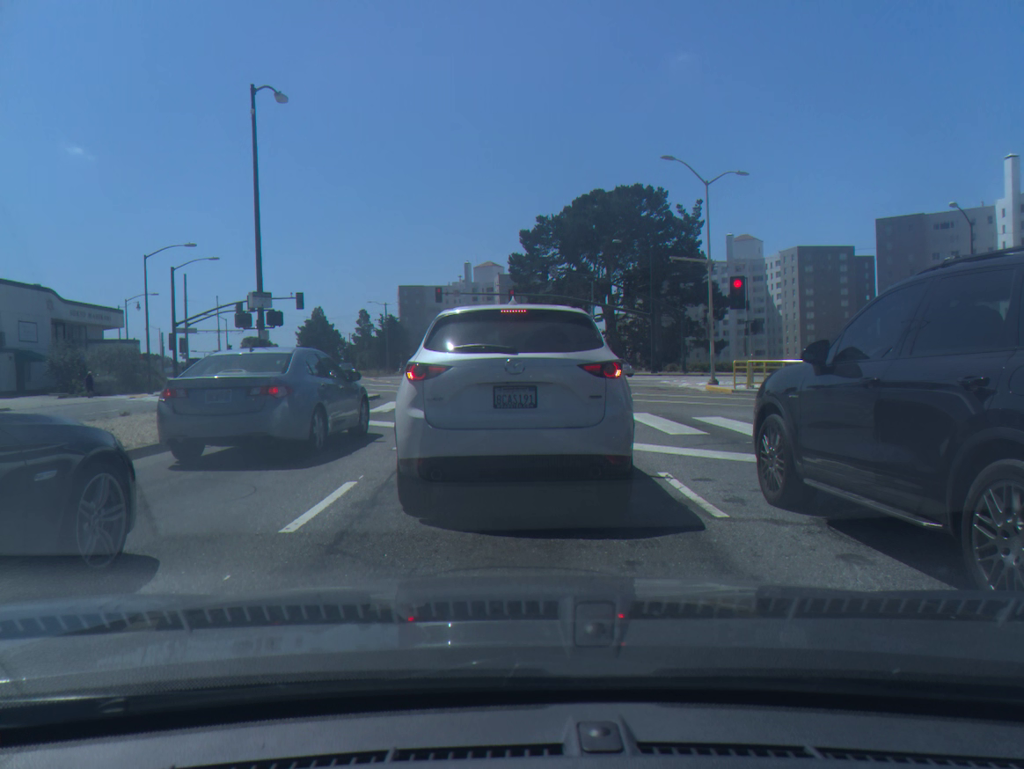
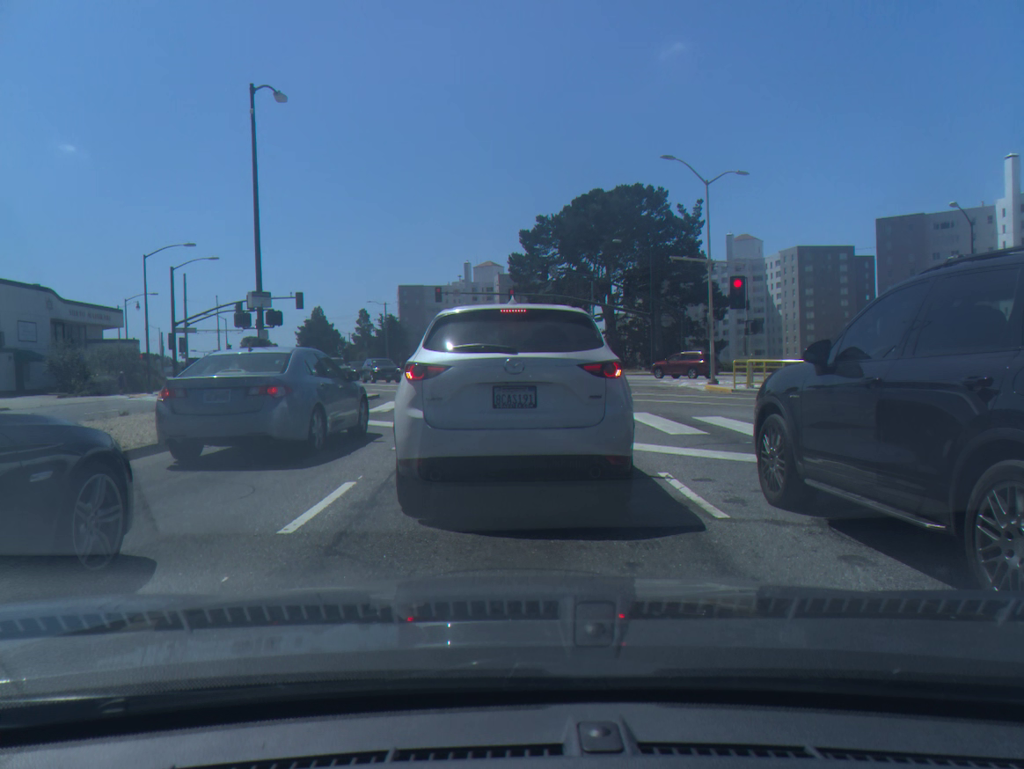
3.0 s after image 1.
(0.0, 0.0) m; 0°
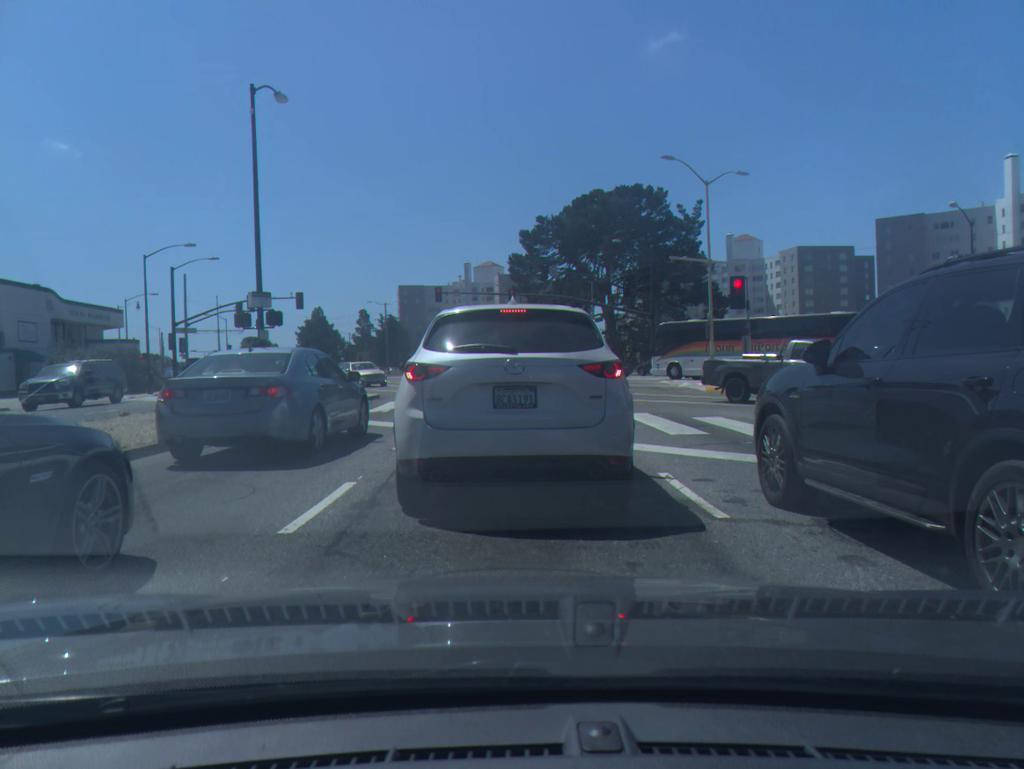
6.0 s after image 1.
(0.0, 0.0) m; 0°
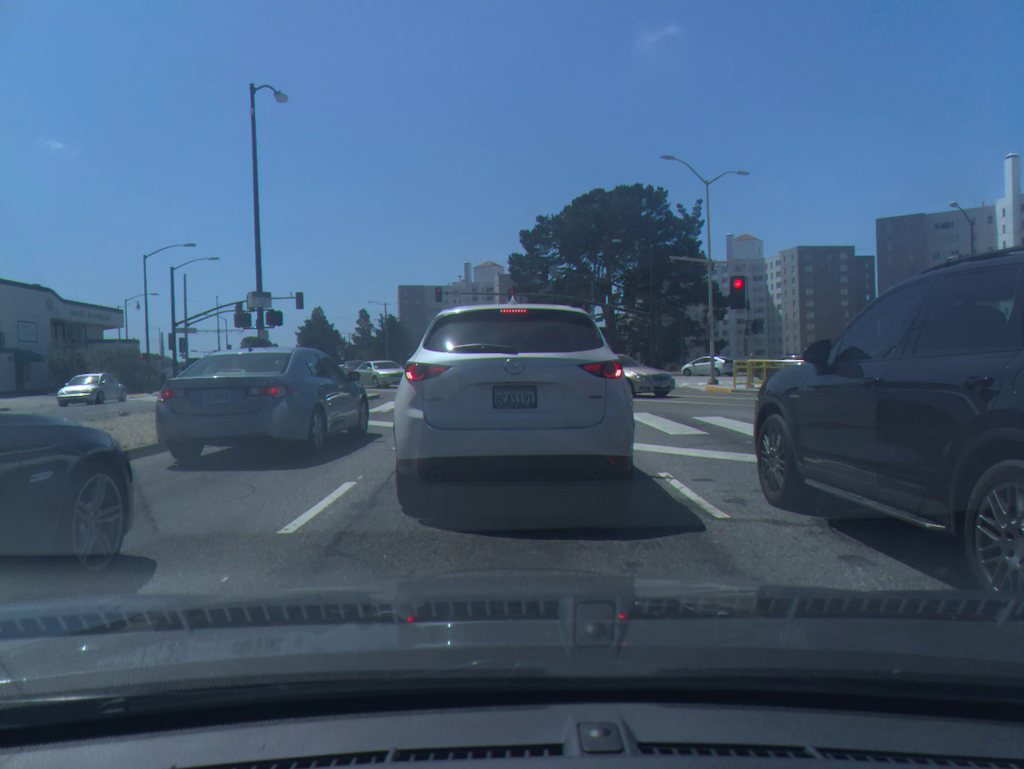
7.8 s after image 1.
(0.0, 0.0) m; 0°
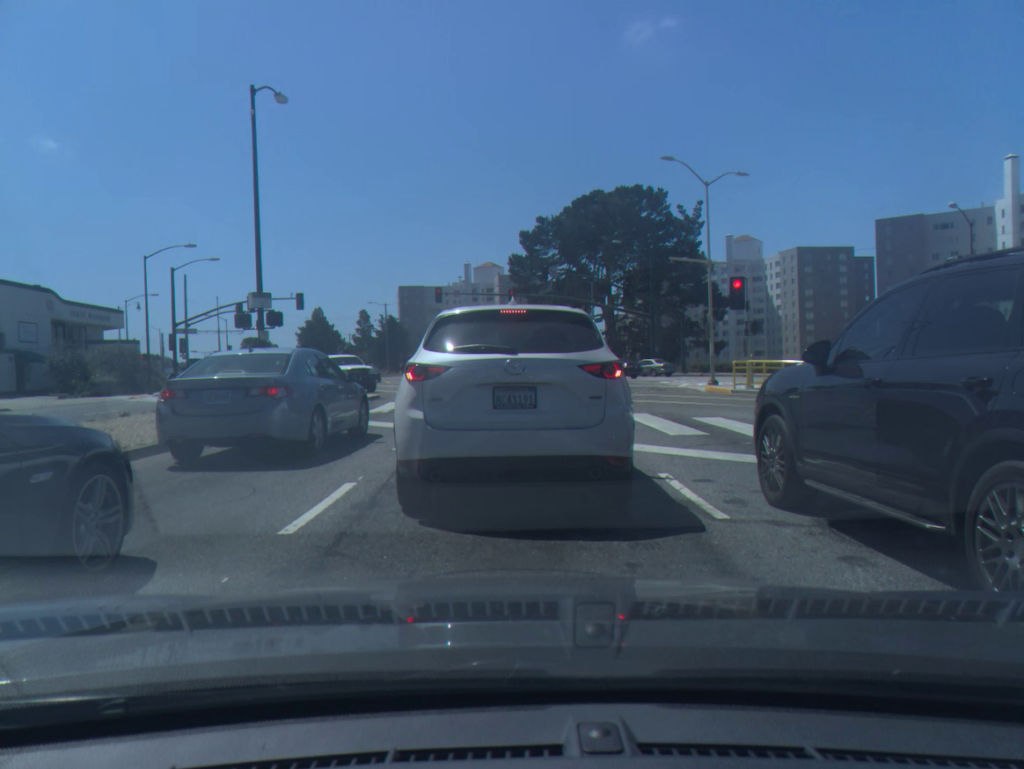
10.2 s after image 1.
(0.0, 0.0) m; 0°
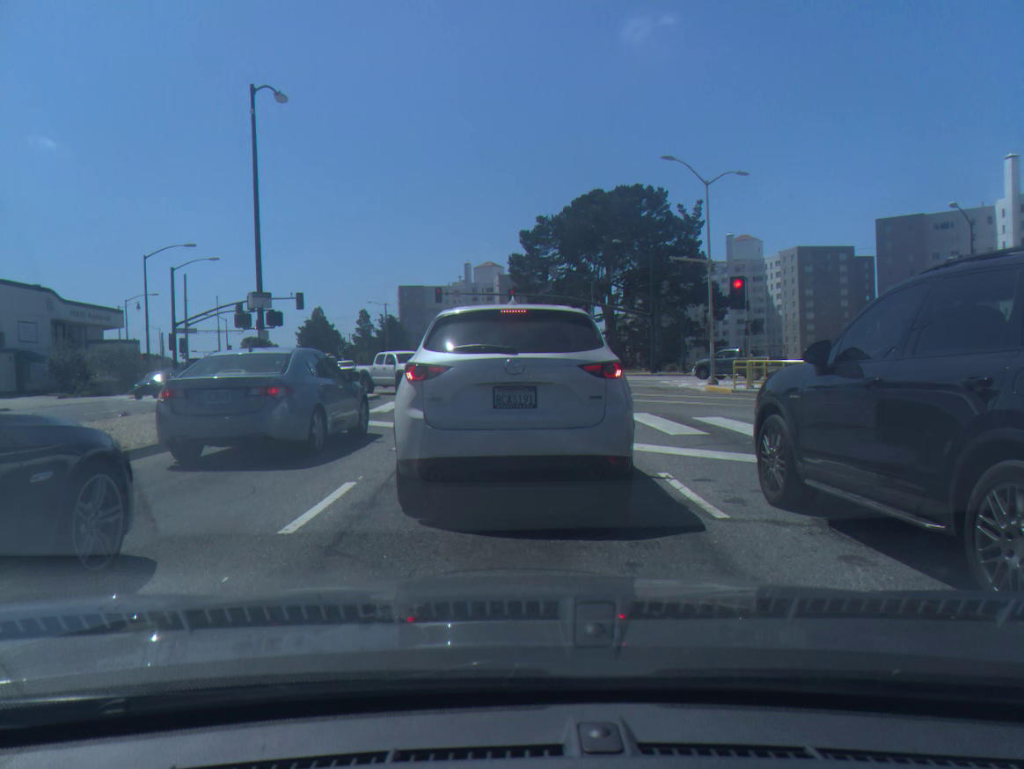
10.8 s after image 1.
(0.0, 0.0) m; 0°
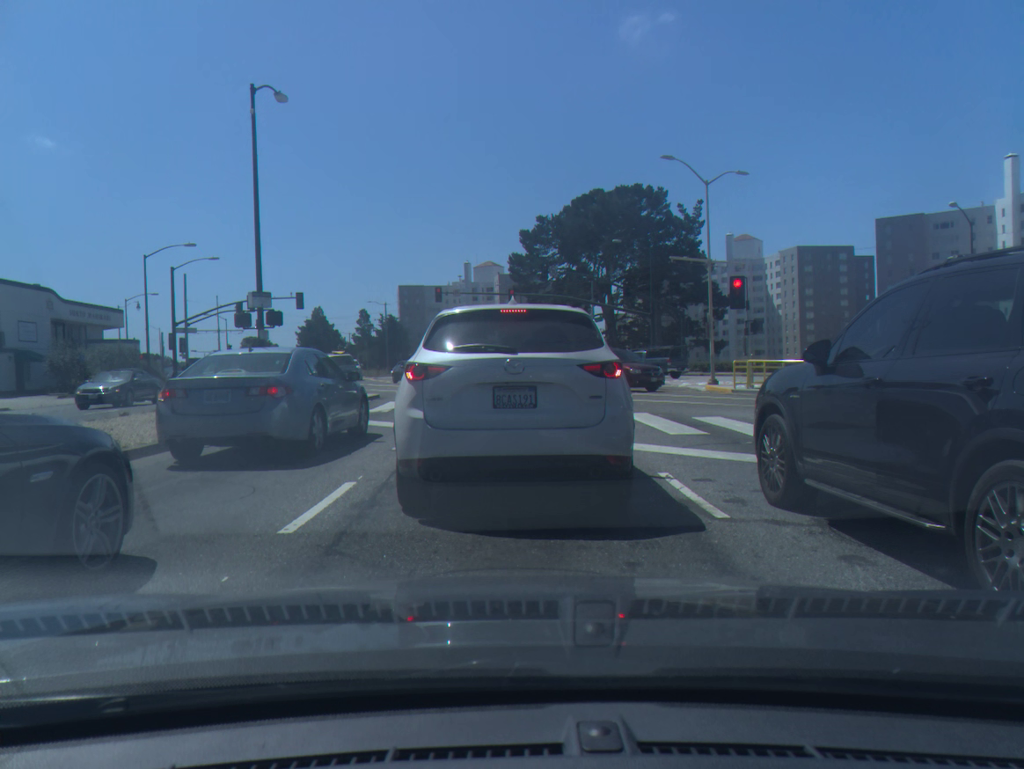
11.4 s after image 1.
(0.0, 0.0) m; 0°
